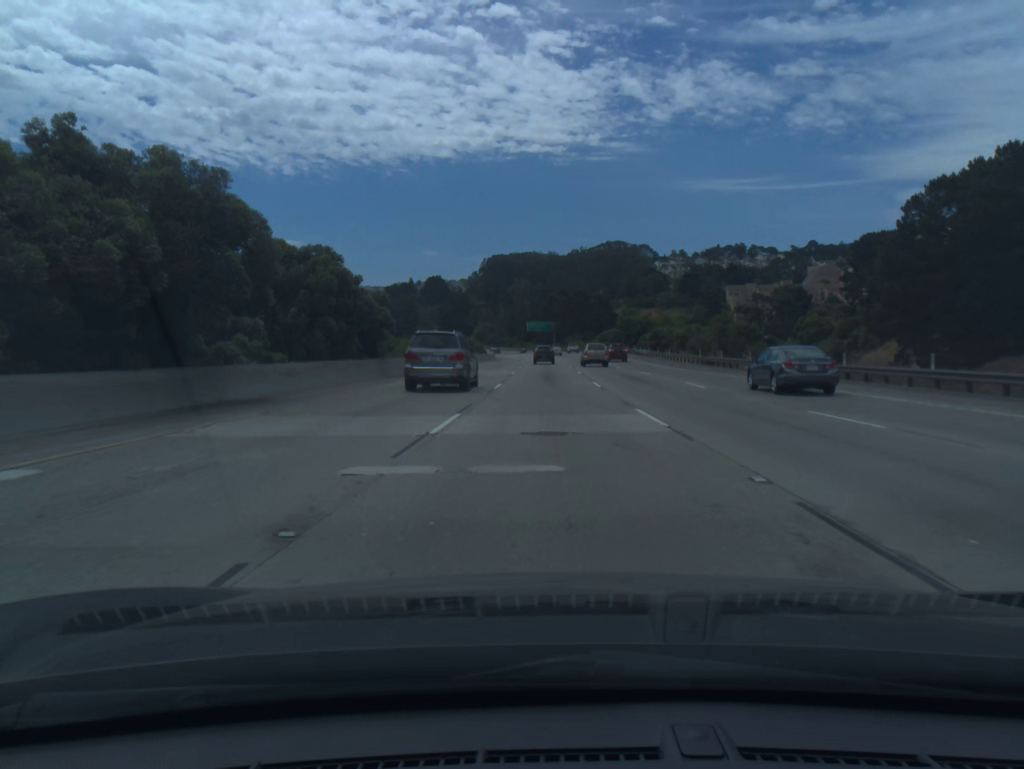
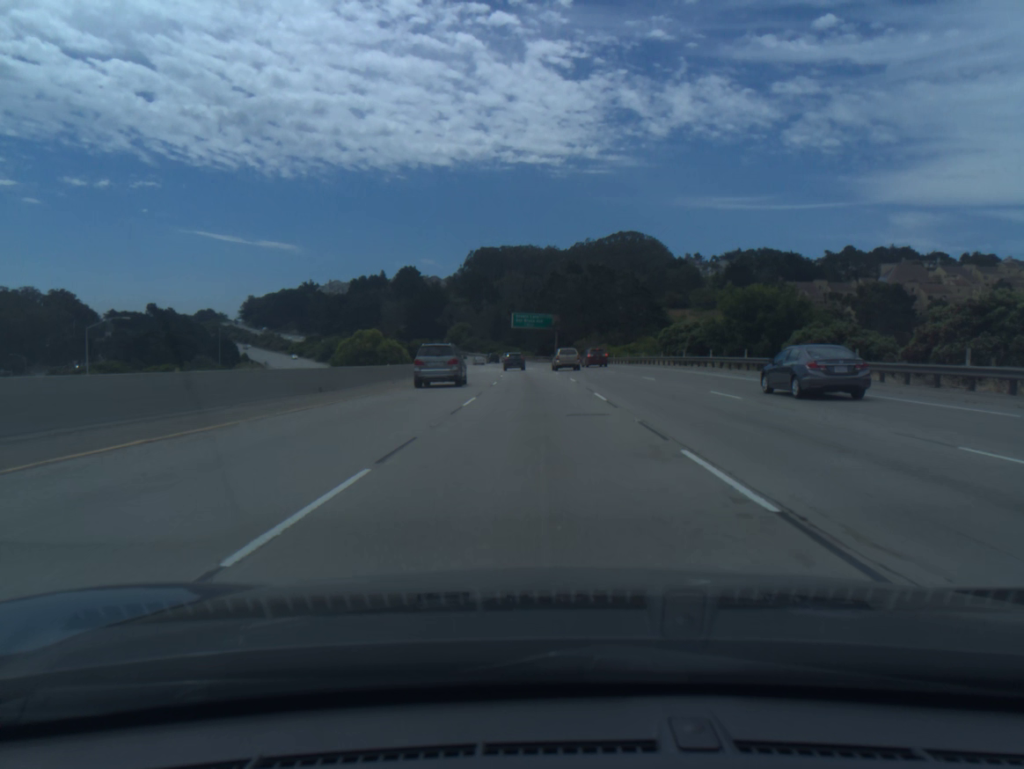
(+0.3, +94.5) m; 0°
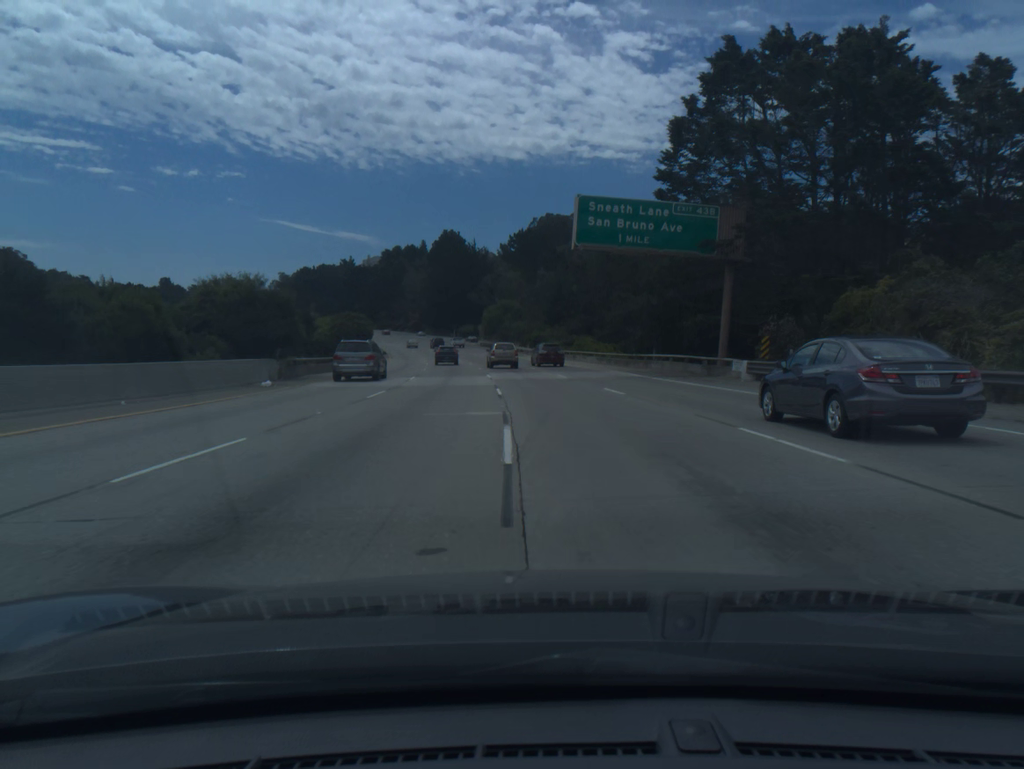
(-2.7, +99.6) m; -5°
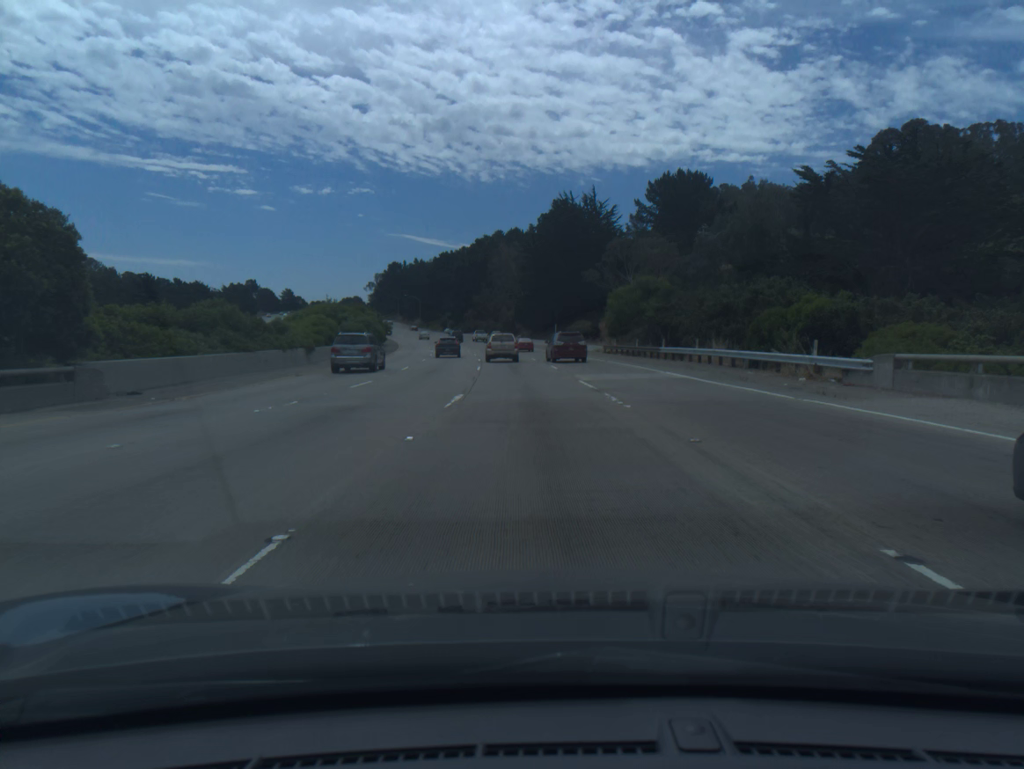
(-6.3, +80.3) m; -9°
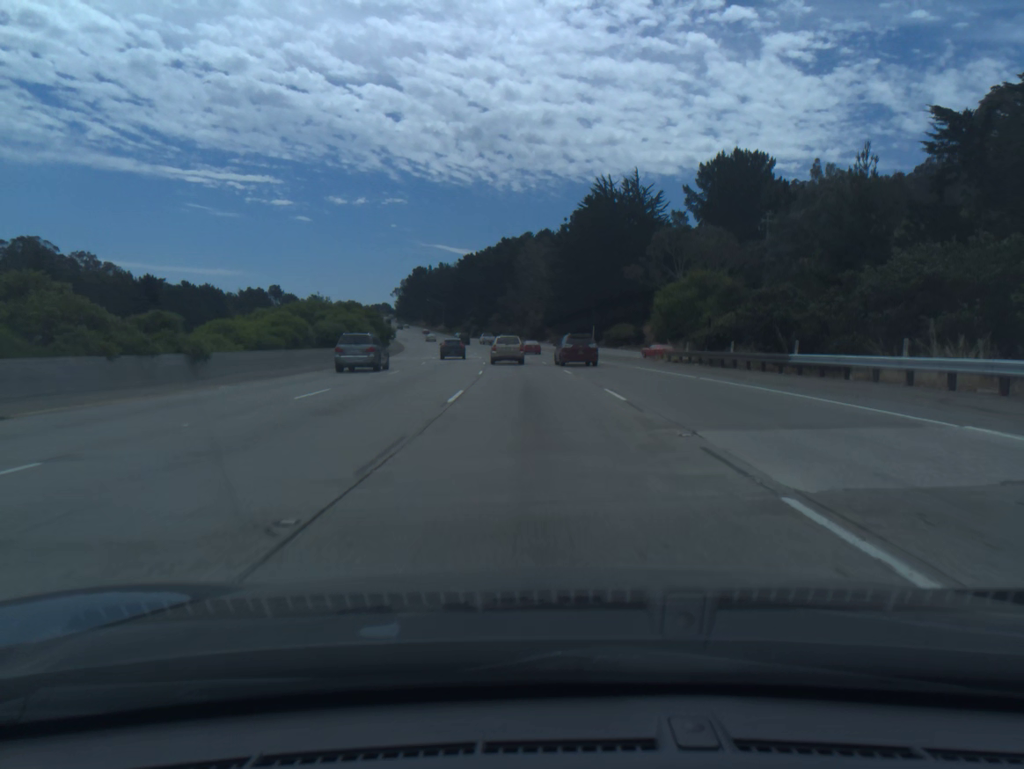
(-0.4, +20.2) m; -2°
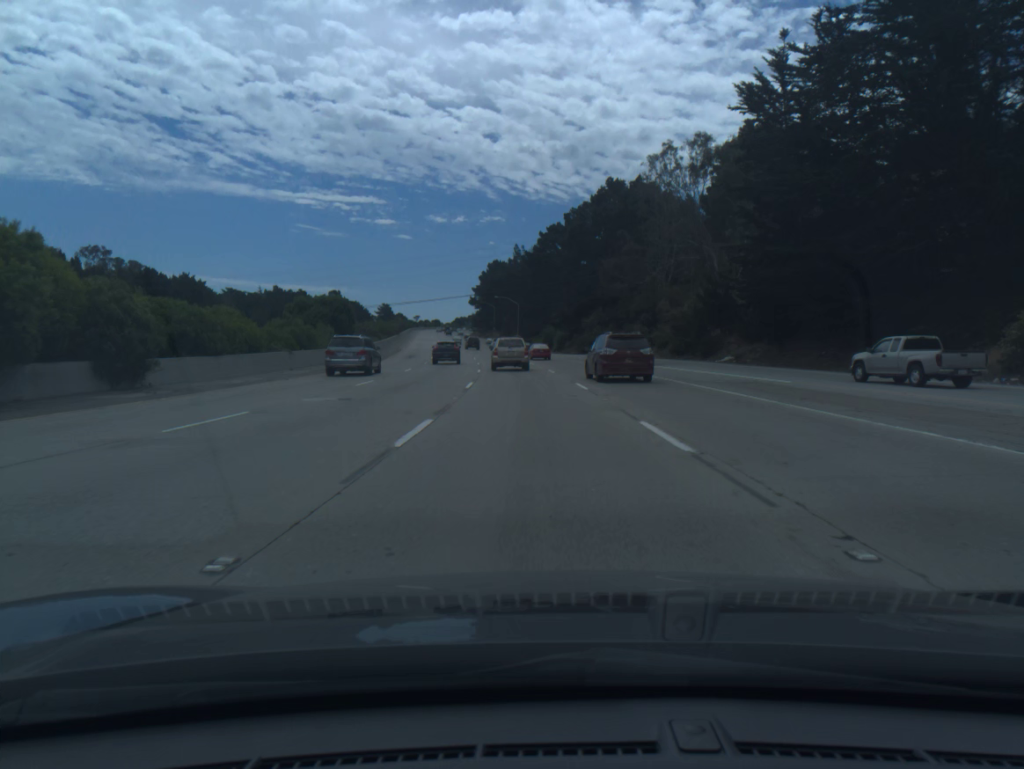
(-5.1, +79.4) m; -7°
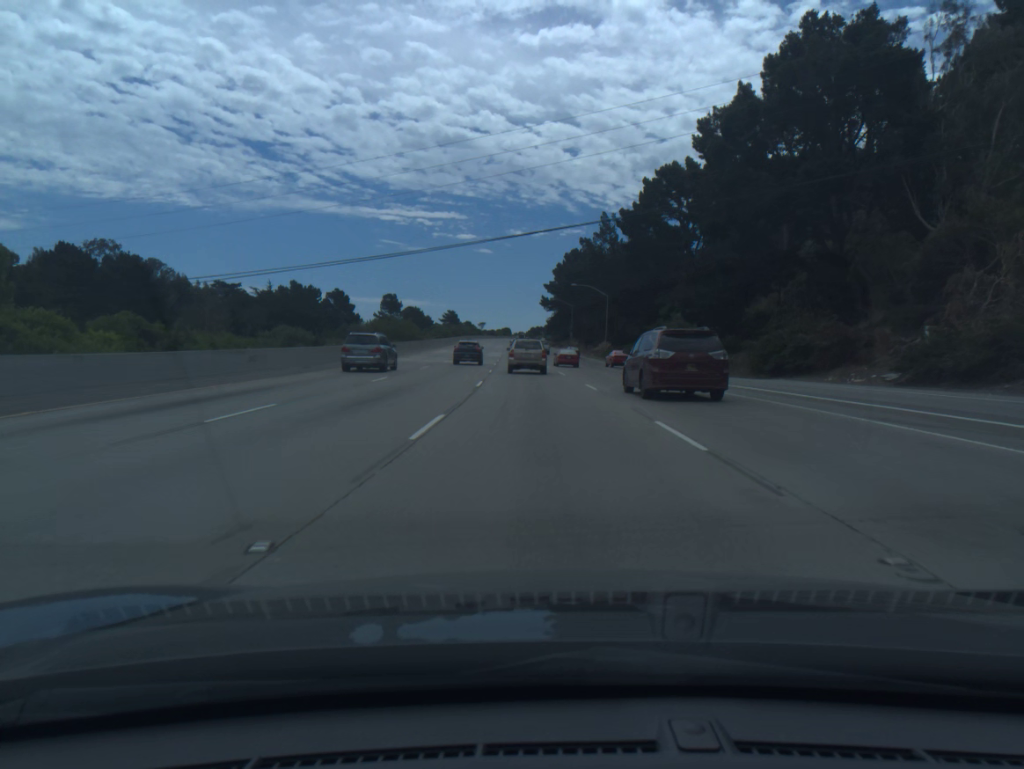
(-2.9, +57.7) m; -6°
